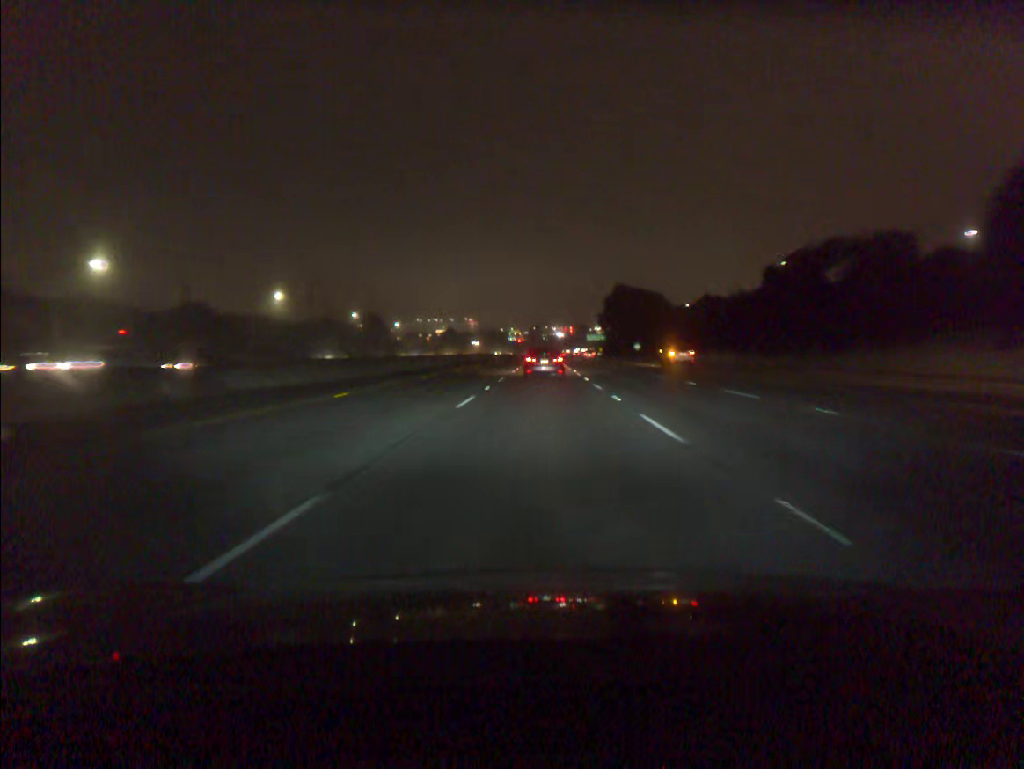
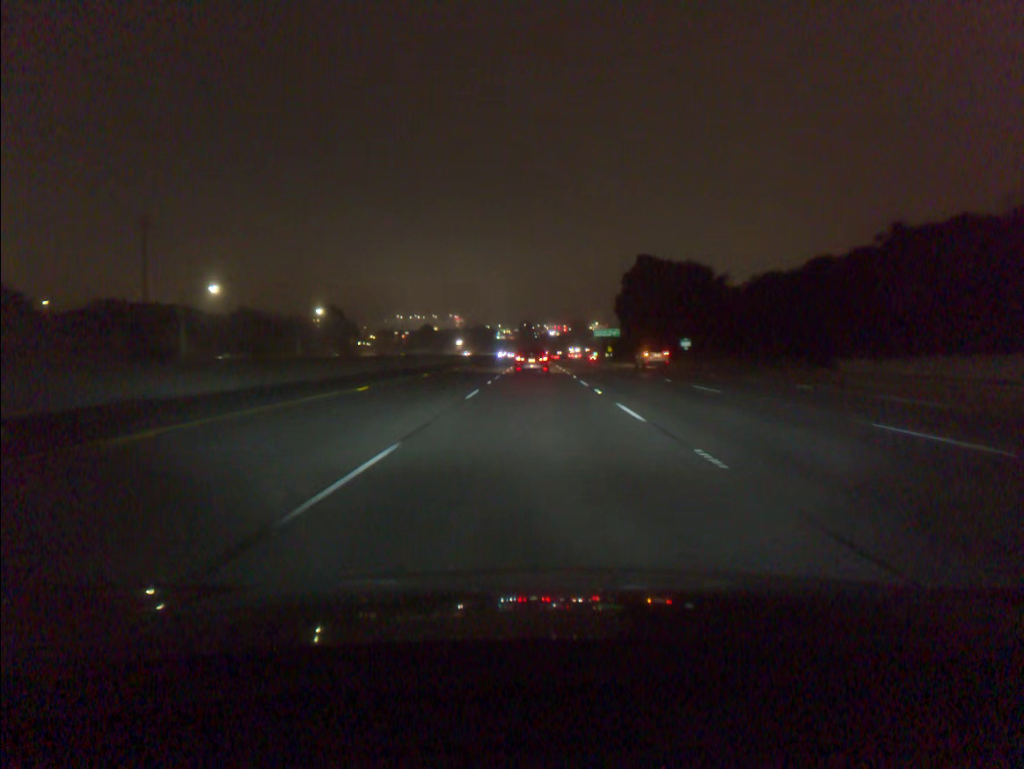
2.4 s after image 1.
(+0.3, +69.5) m; +1°
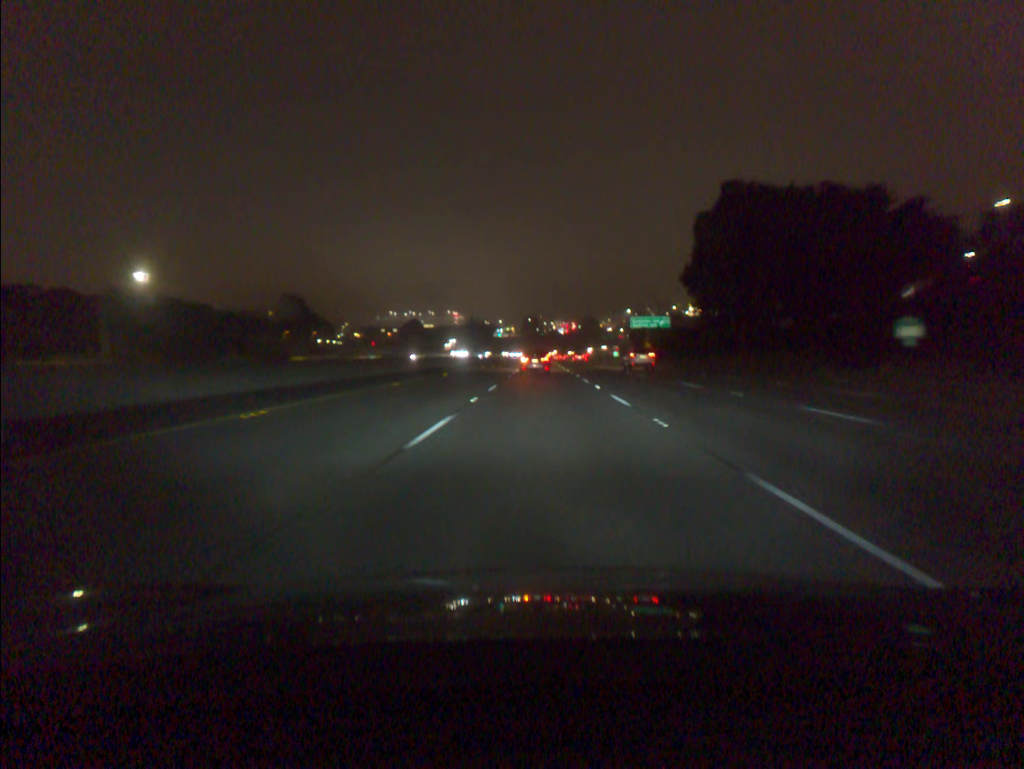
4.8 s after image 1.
(-0.3, +68.9) m; 0°
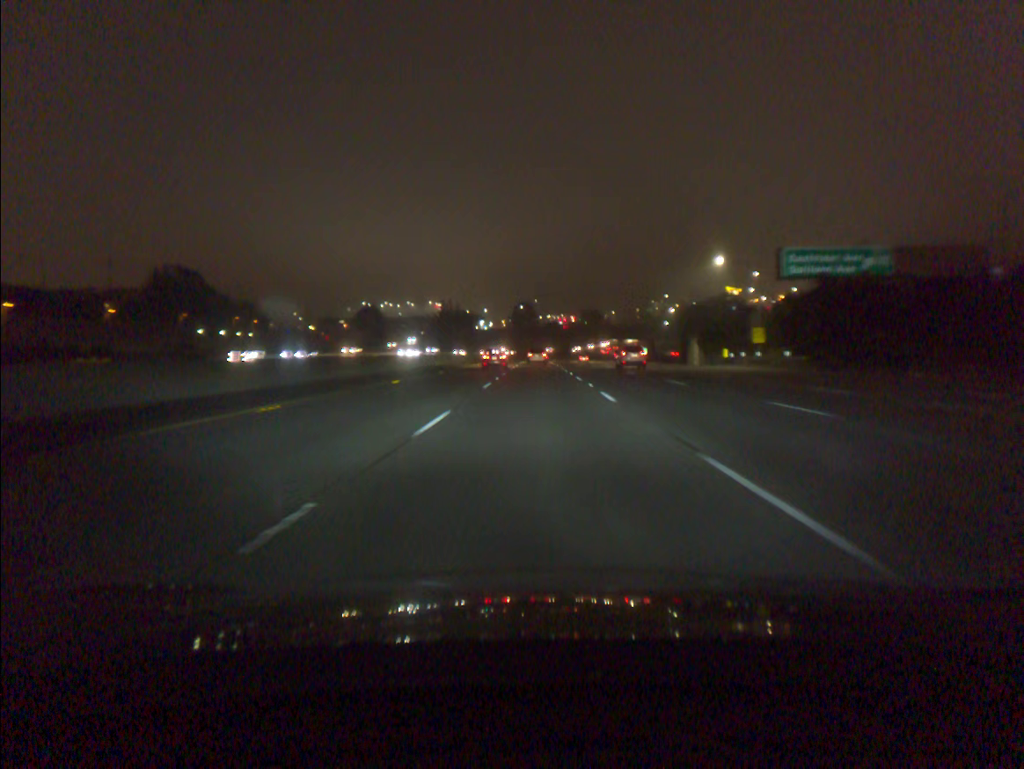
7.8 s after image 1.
(+0.3, +86.4) m; 0°
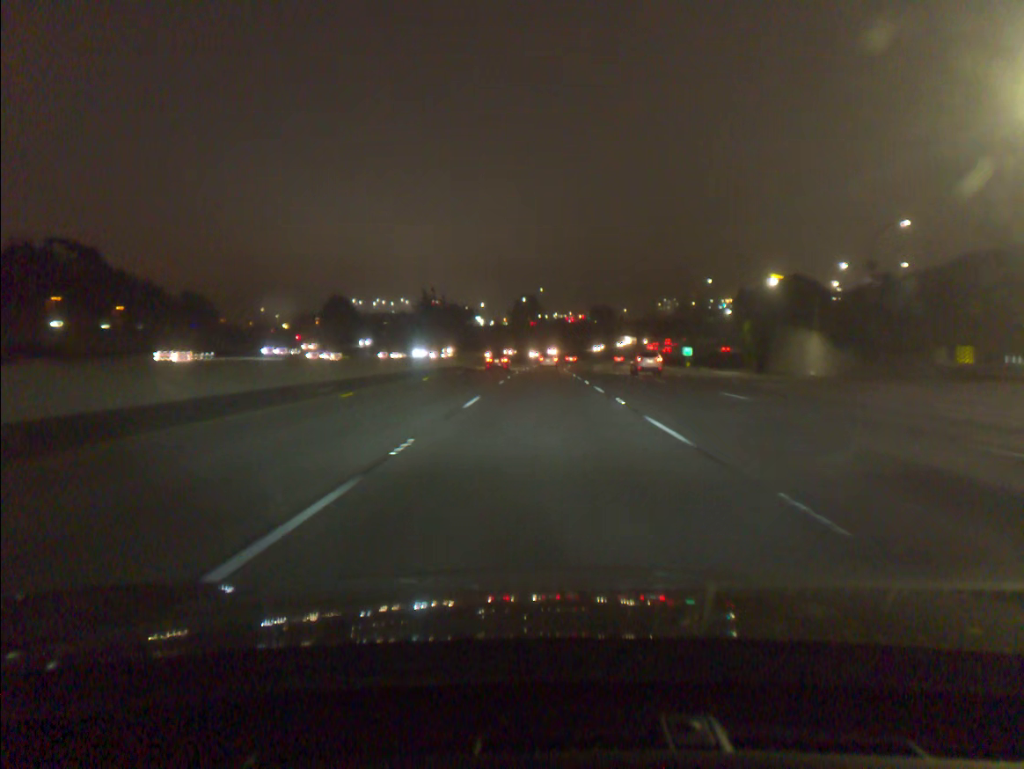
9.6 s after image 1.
(-0.1, +52.5) m; 0°
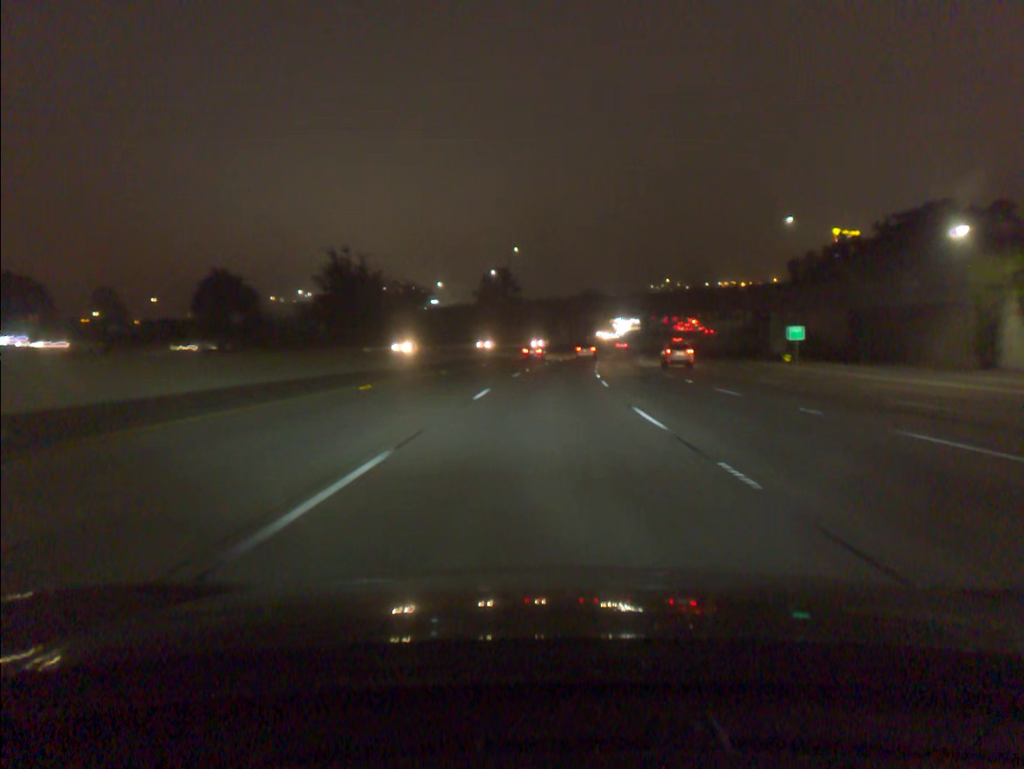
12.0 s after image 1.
(+0.5, +71.3) m; +2°
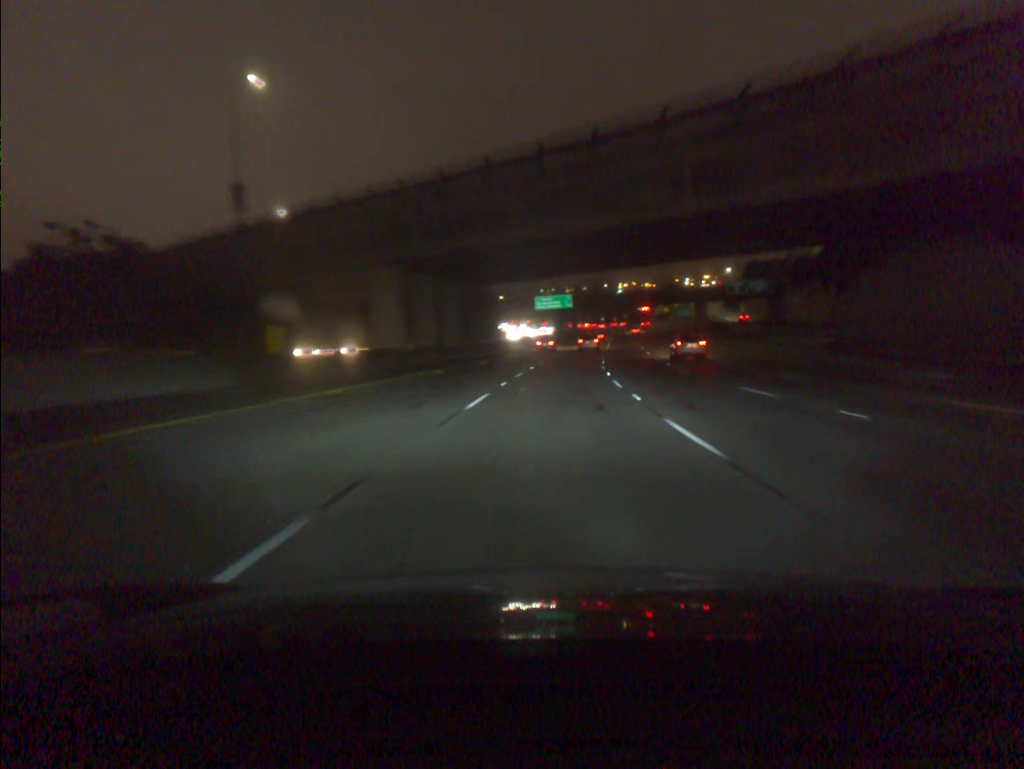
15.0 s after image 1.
(+6.0, +91.0) m; +8°
